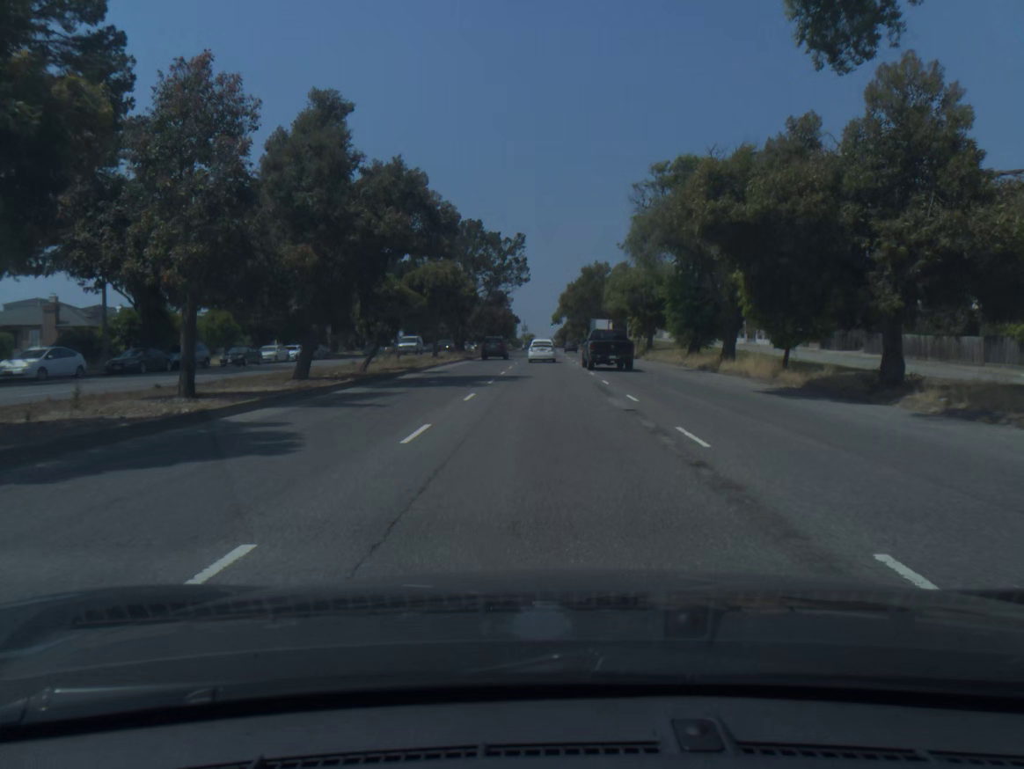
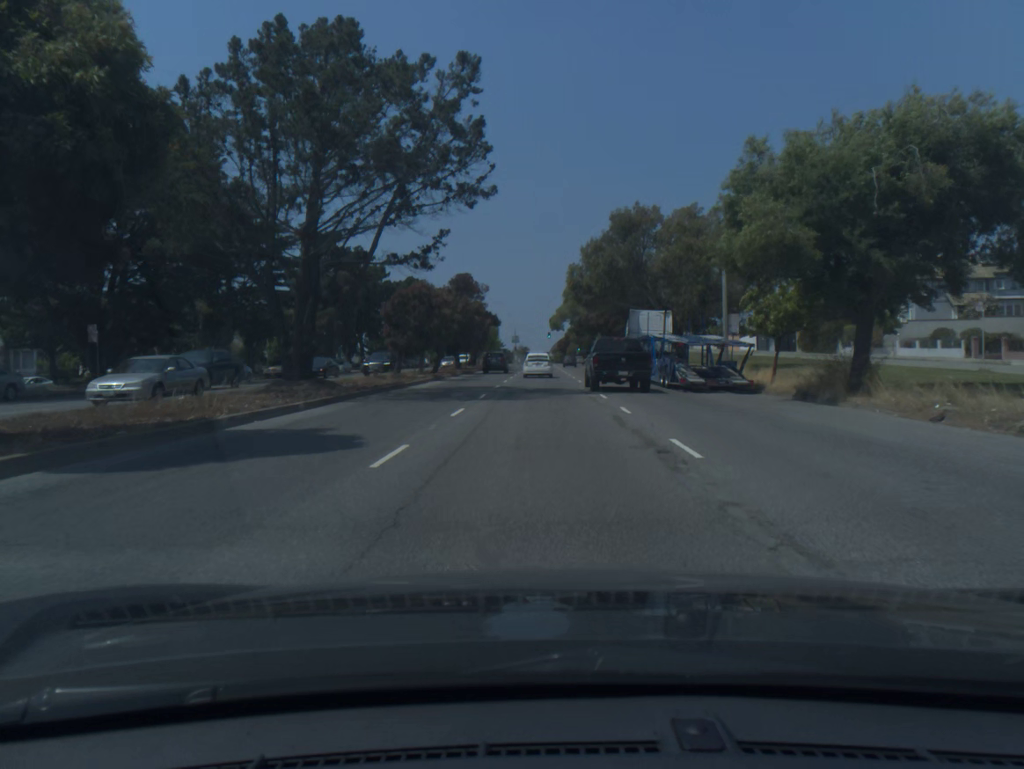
(+0.2, +44.5) m; 0°
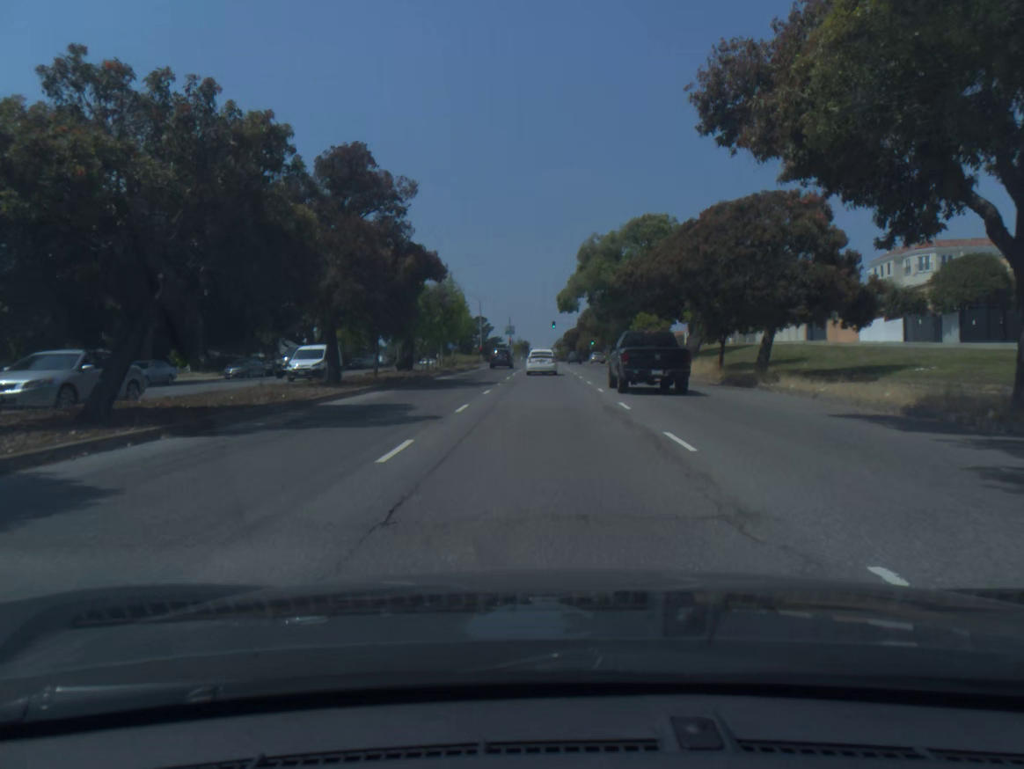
(-0.1, +42.7) m; 0°
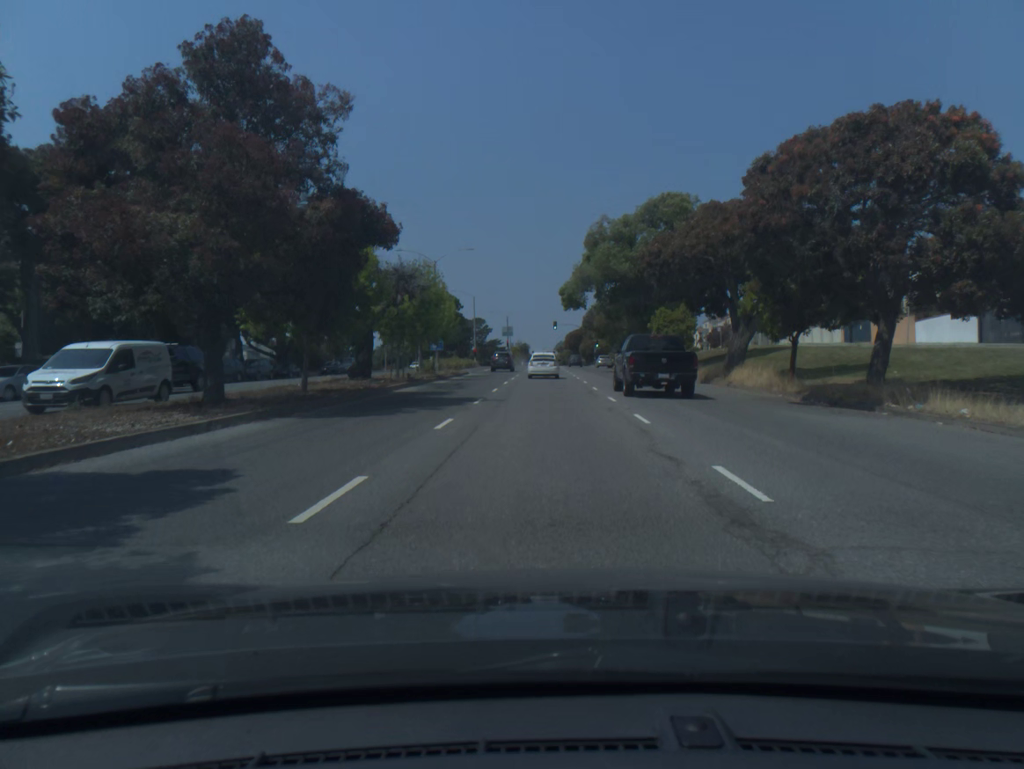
(0.0, +10.5) m; 0°
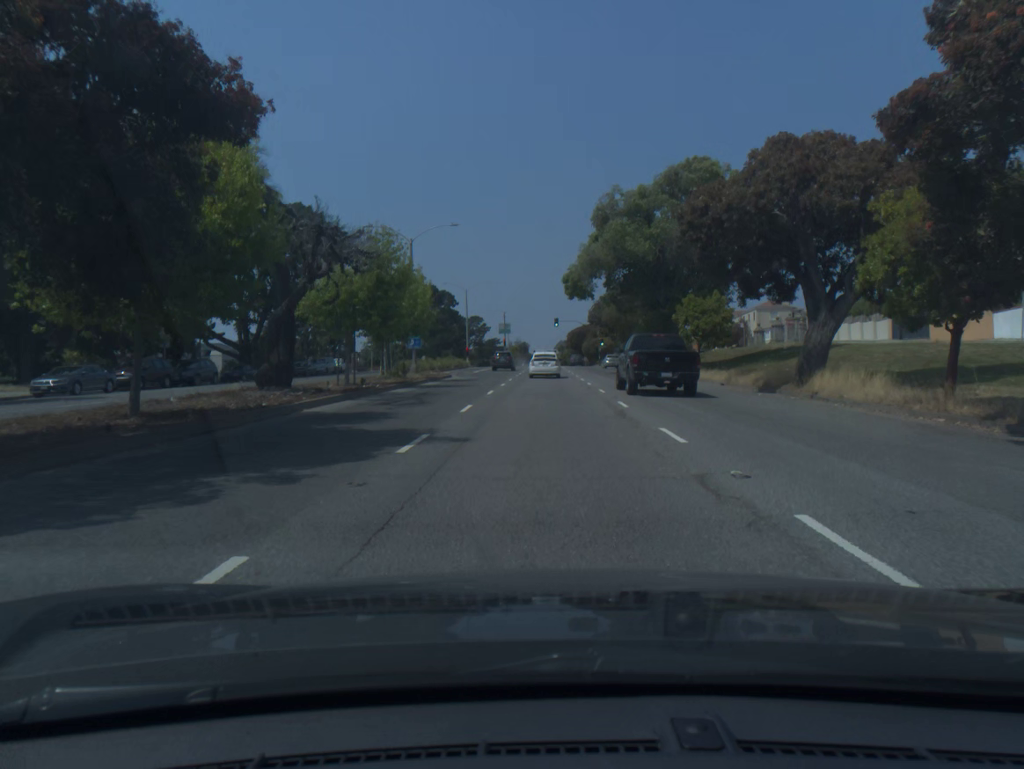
(0.0, +10.4) m; 0°
